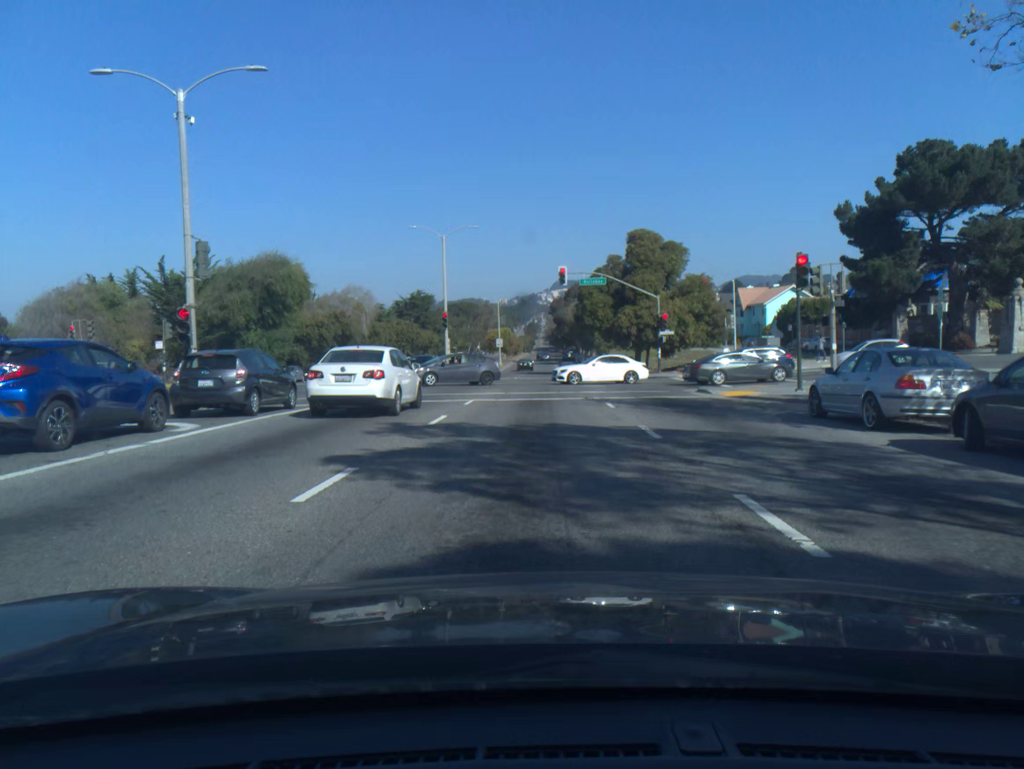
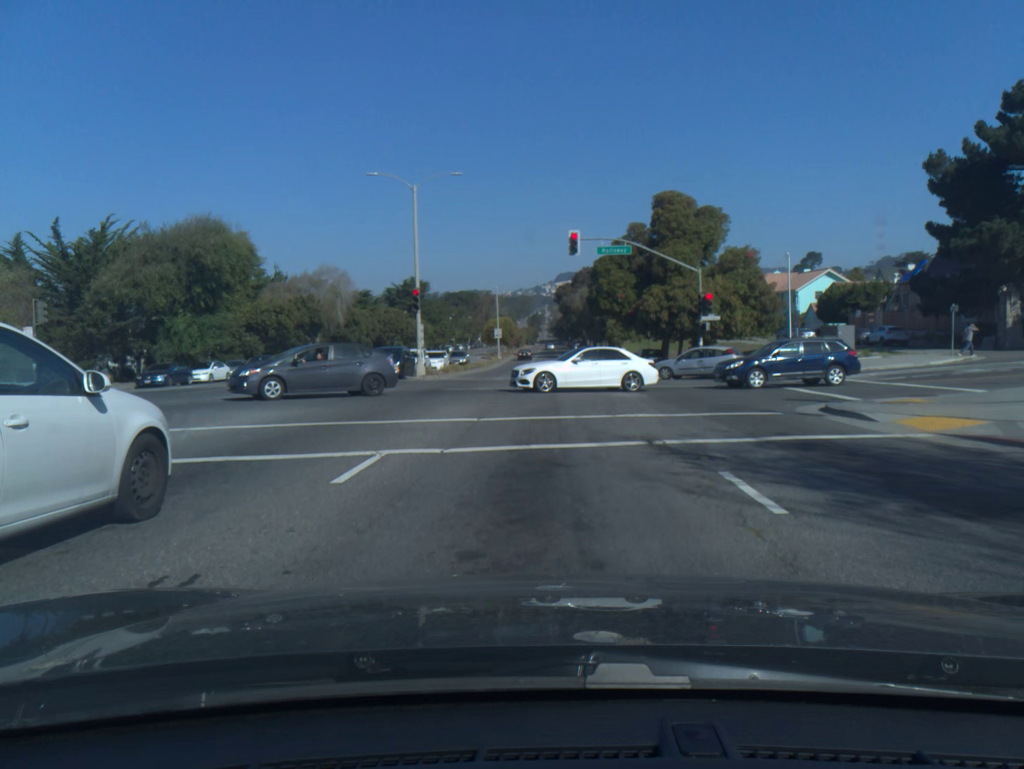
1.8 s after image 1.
(-0.1, +13.2) m; -1°
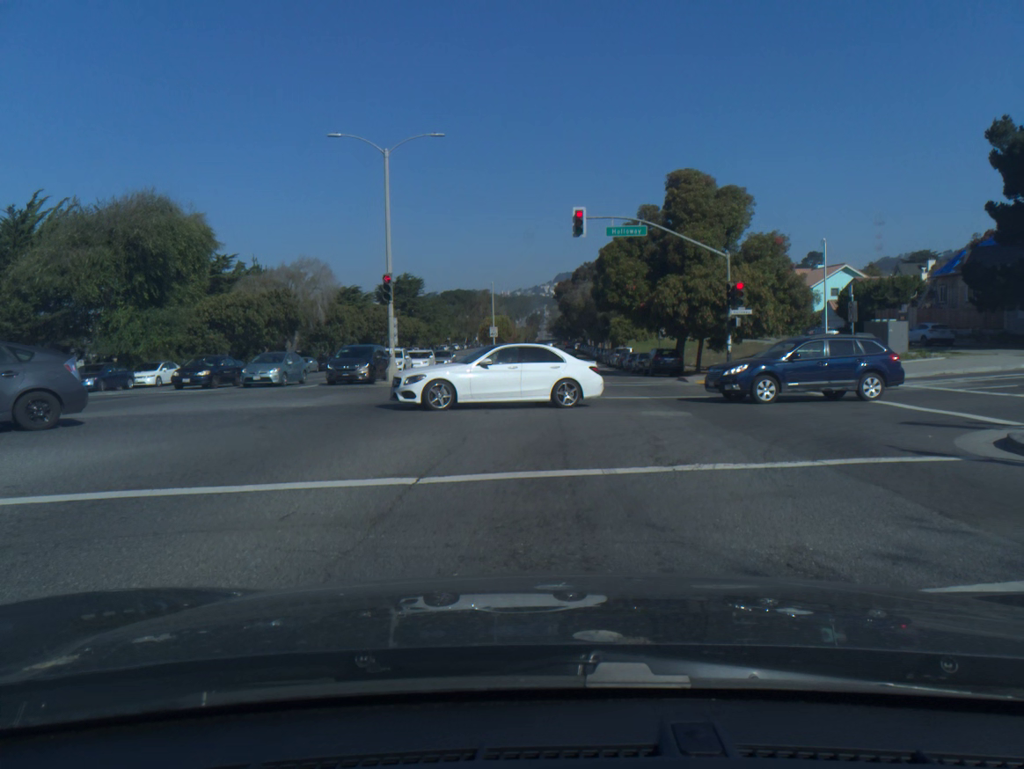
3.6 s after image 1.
(0.0, +7.0) m; 0°
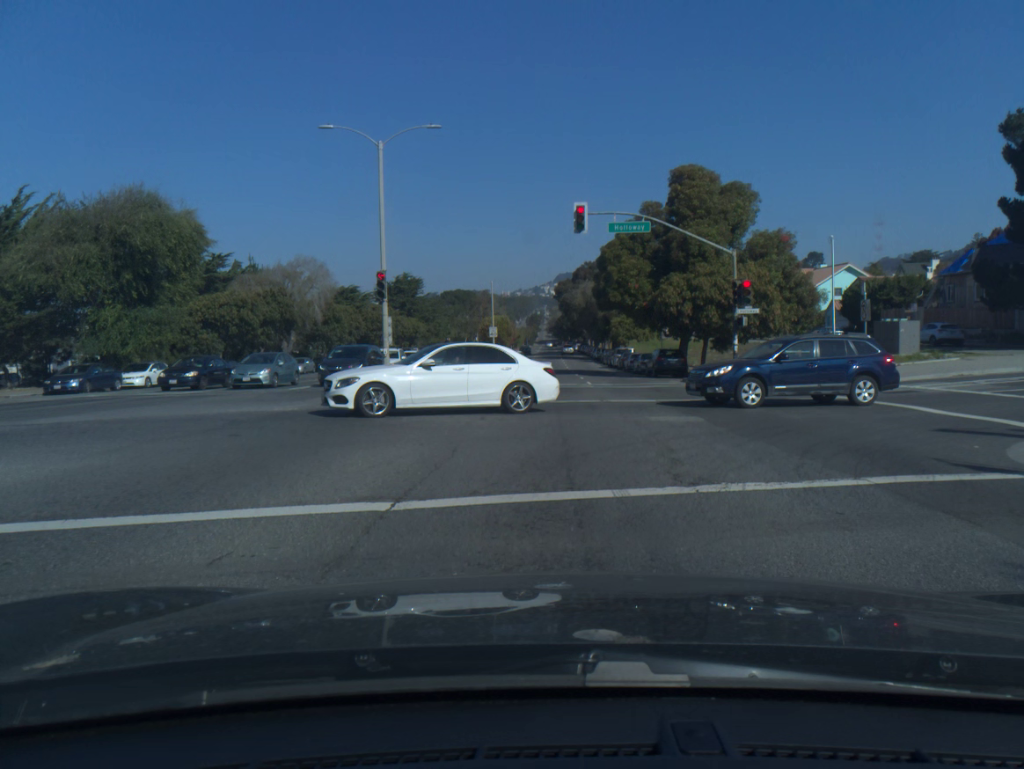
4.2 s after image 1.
(0.0, +1.2) m; 0°
